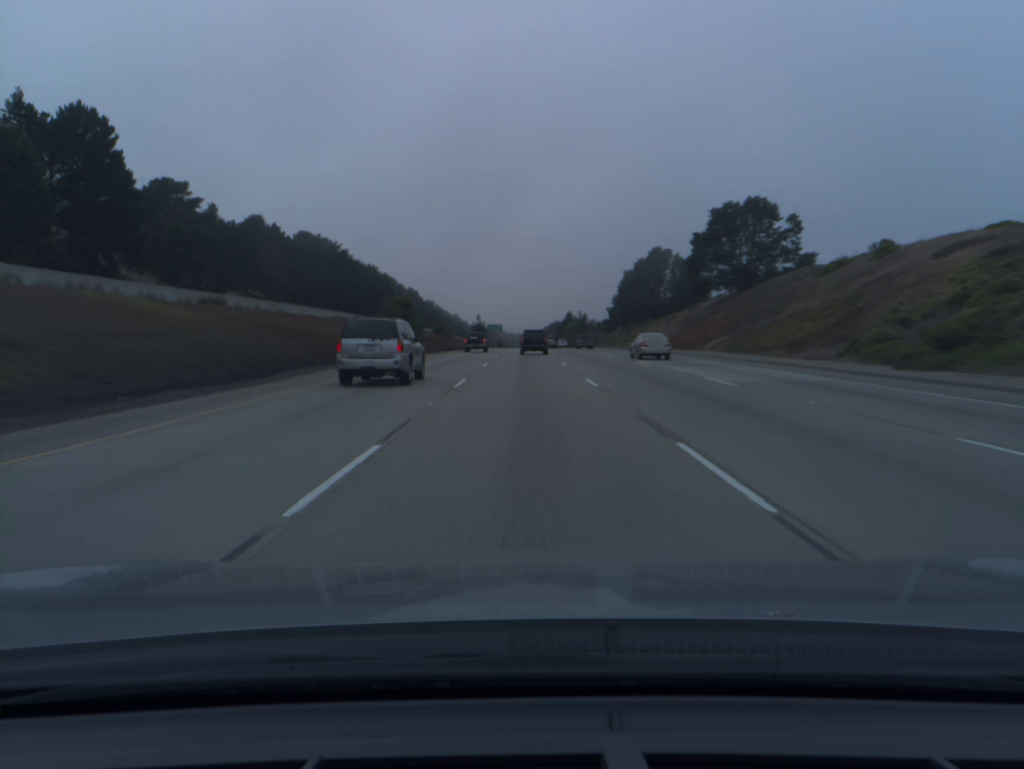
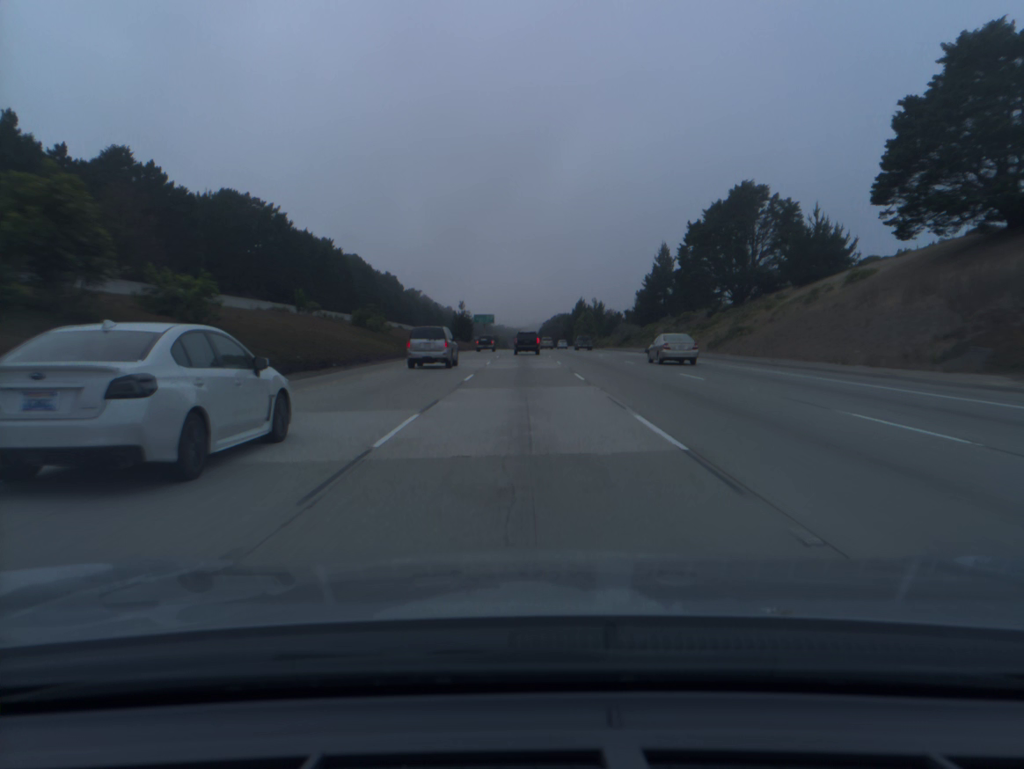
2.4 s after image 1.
(0.0, +69.6) m; 0°
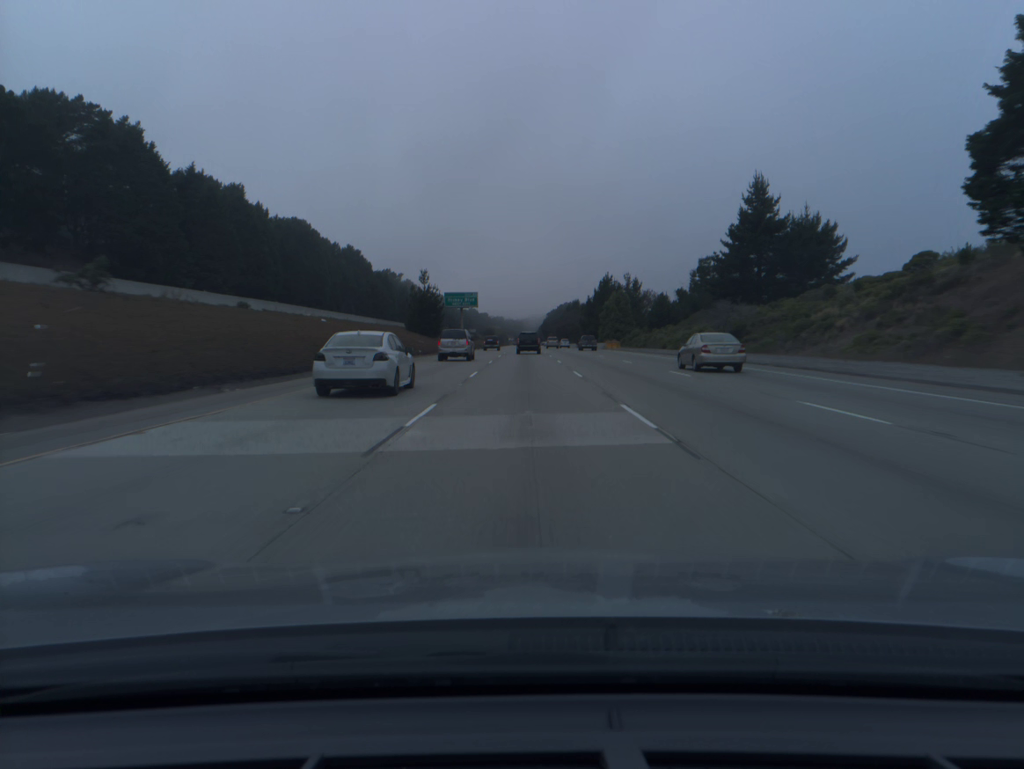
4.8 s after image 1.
(-0.1, +70.8) m; 0°
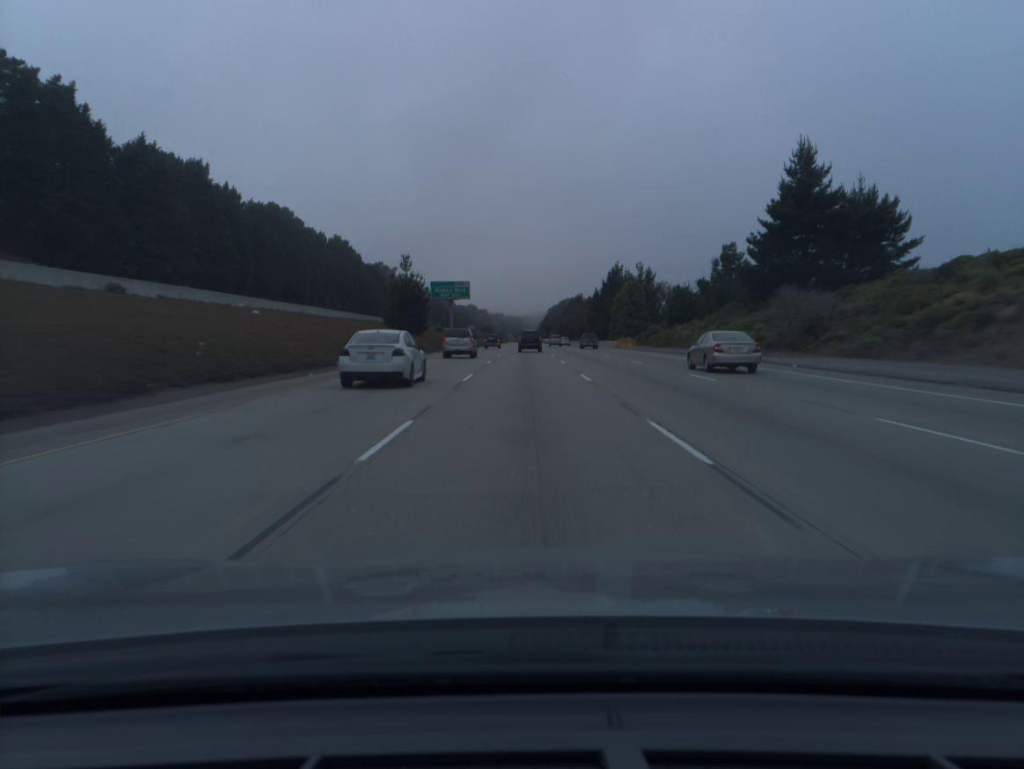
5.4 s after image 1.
(0.0, +17.9) m; 0°
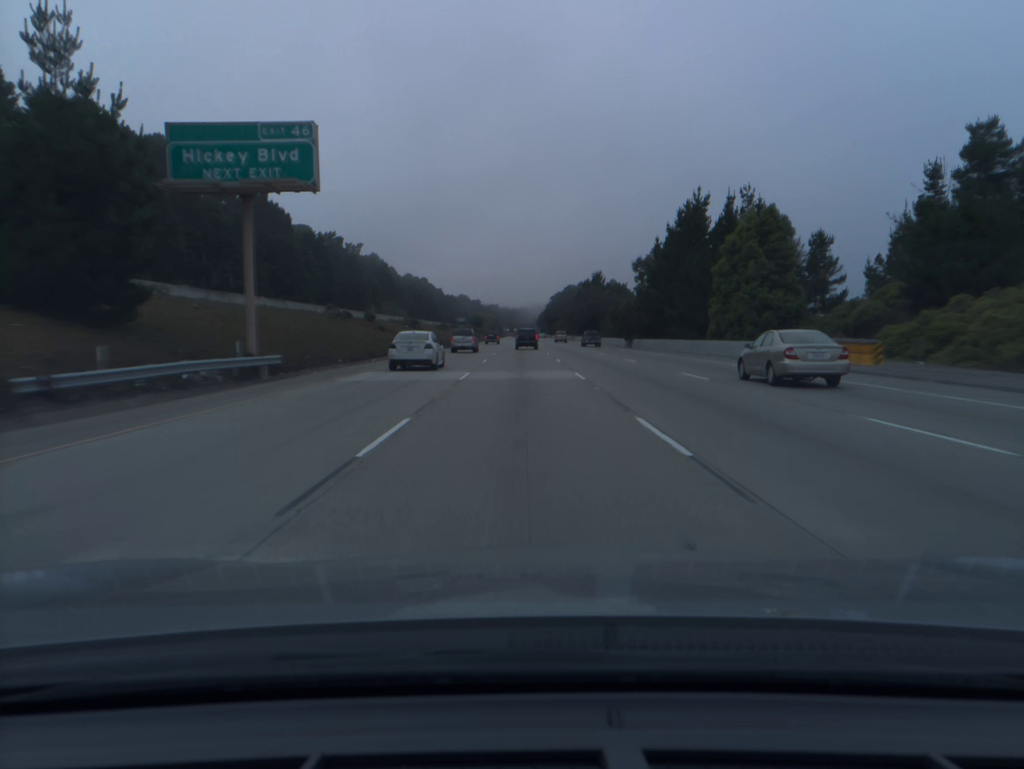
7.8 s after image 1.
(+0.2, +72.7) m; 0°
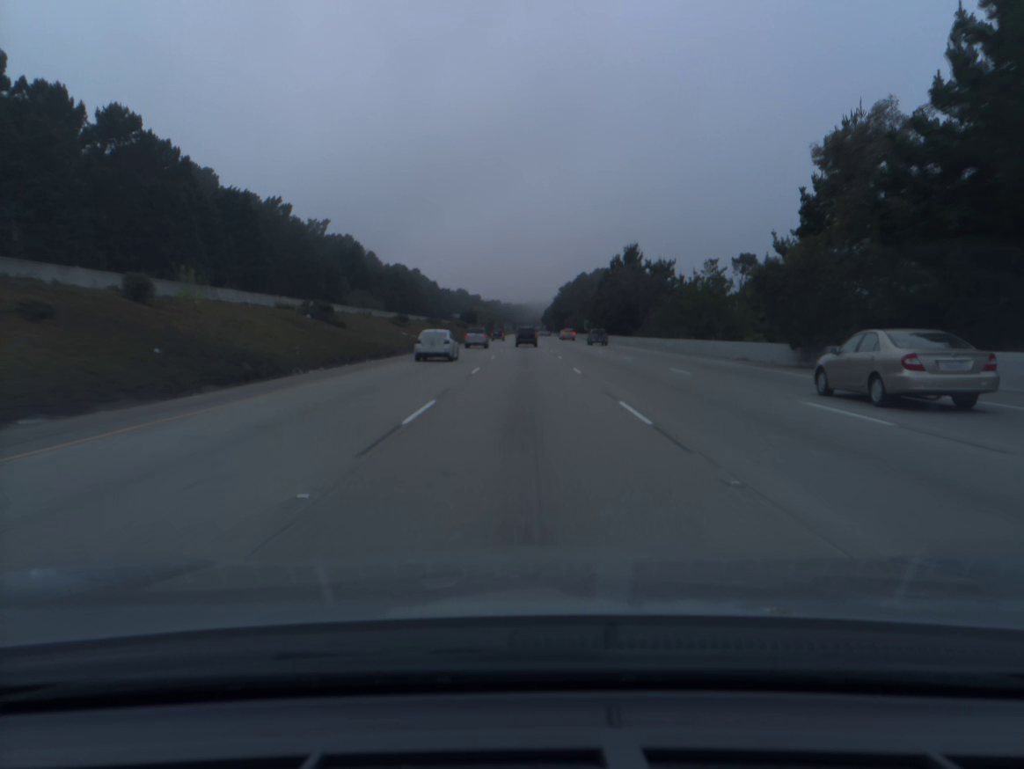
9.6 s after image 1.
(-0.1, +55.5) m; 0°
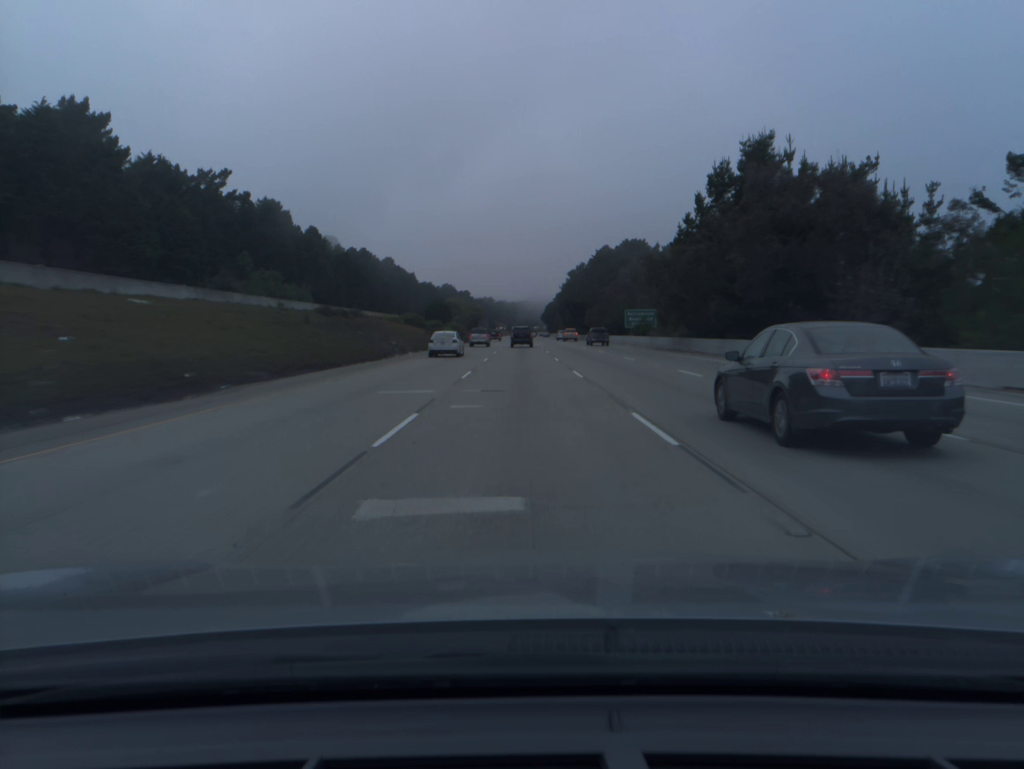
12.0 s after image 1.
(+0.3, +75.0) m; 0°
